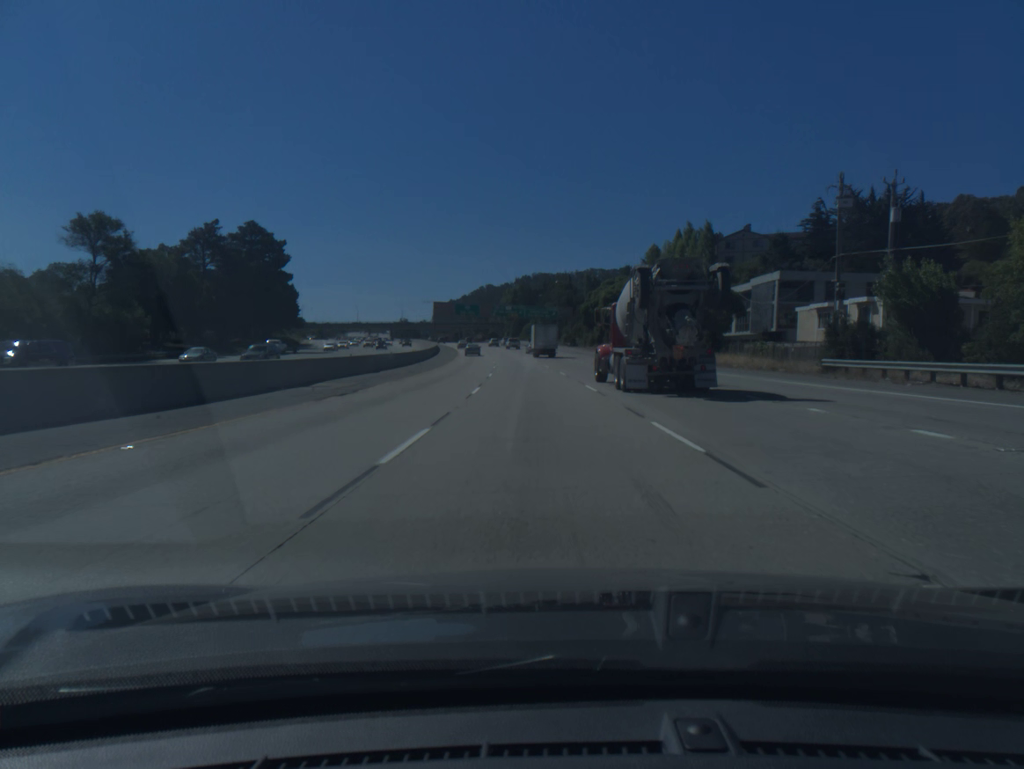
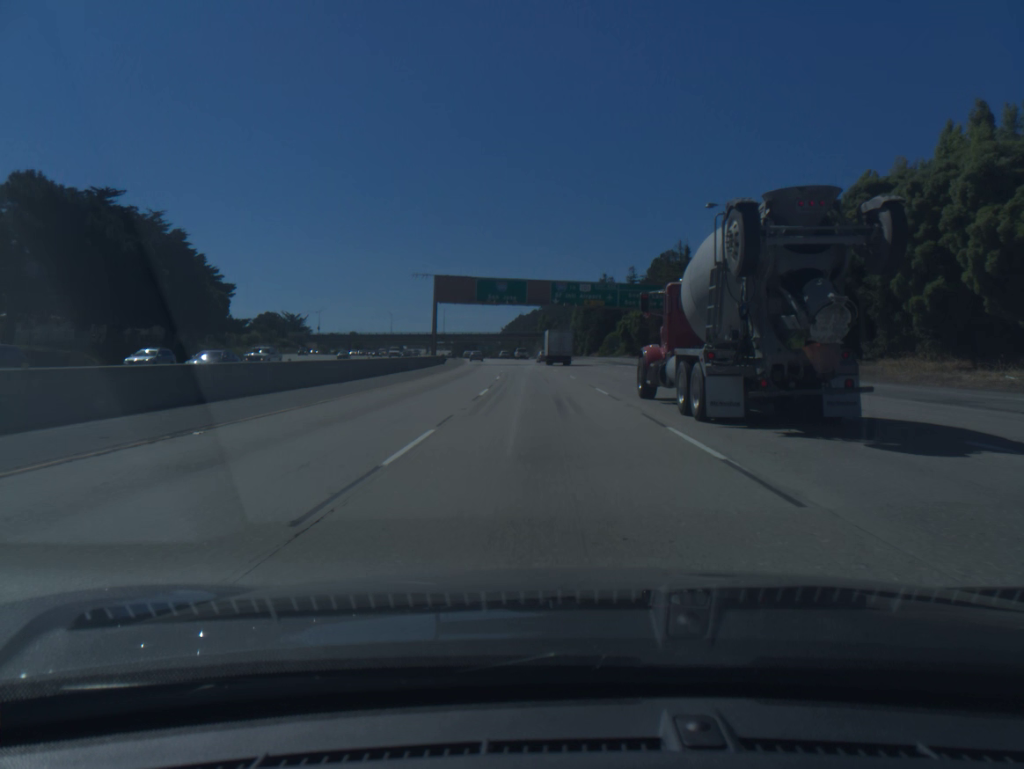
(-4.1, +86.0) m; -5°
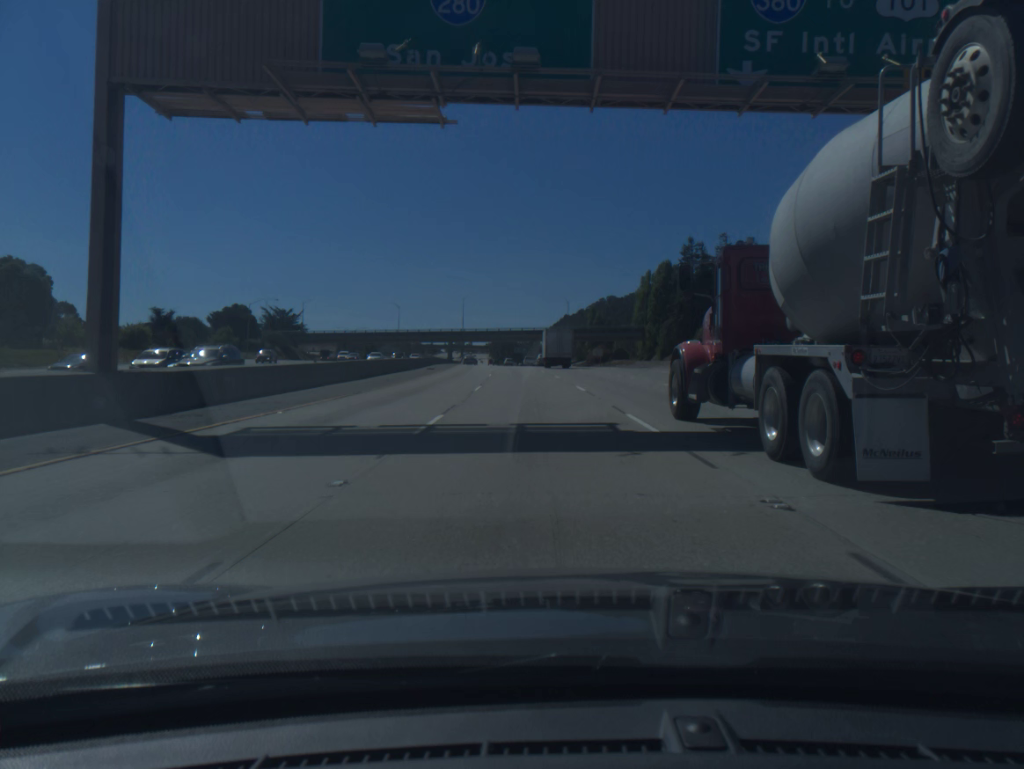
(-1.9, +68.4) m; -3°
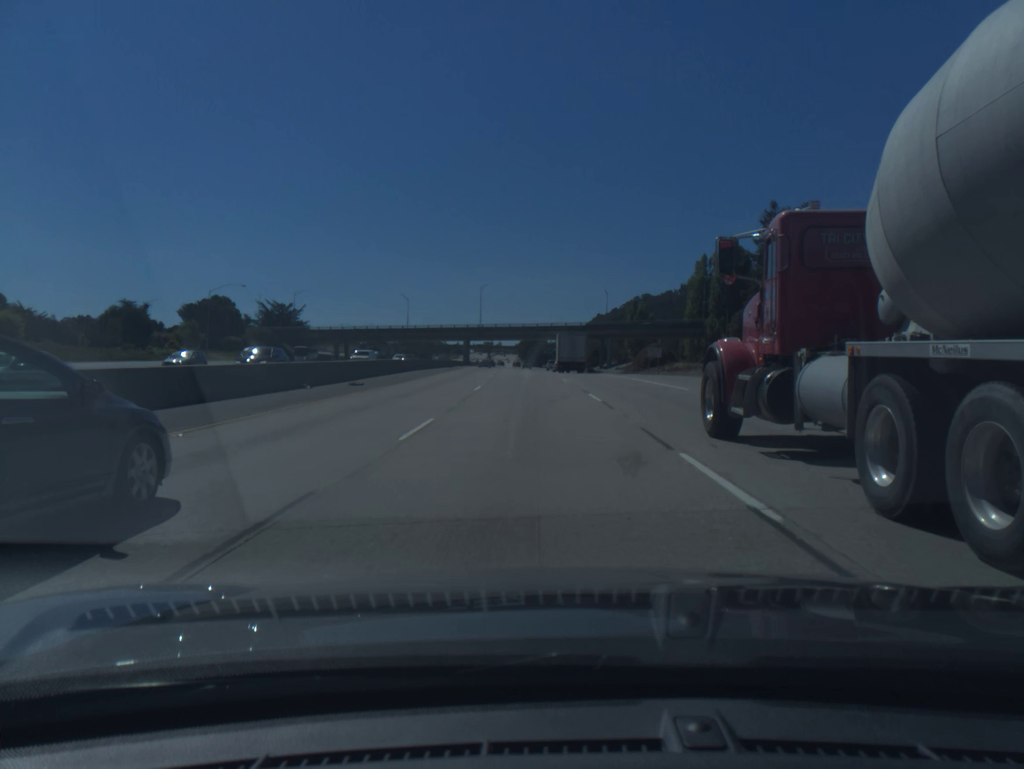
(-0.6, +34.2) m; -2°
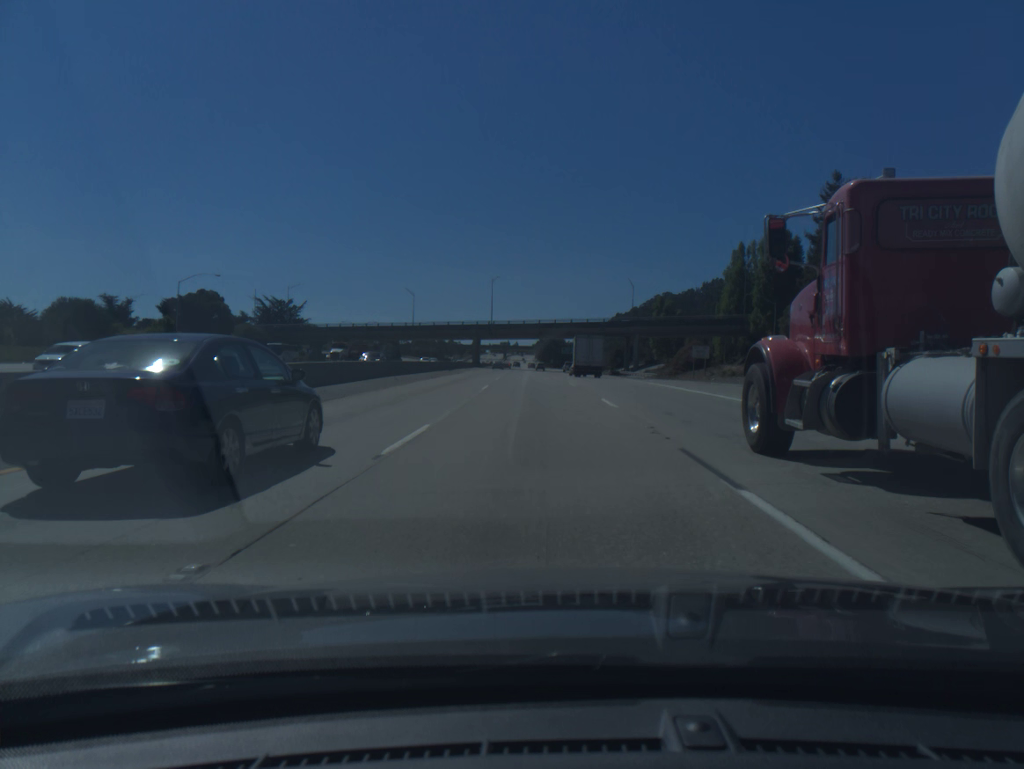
(-0.2, +17.1) m; -1°
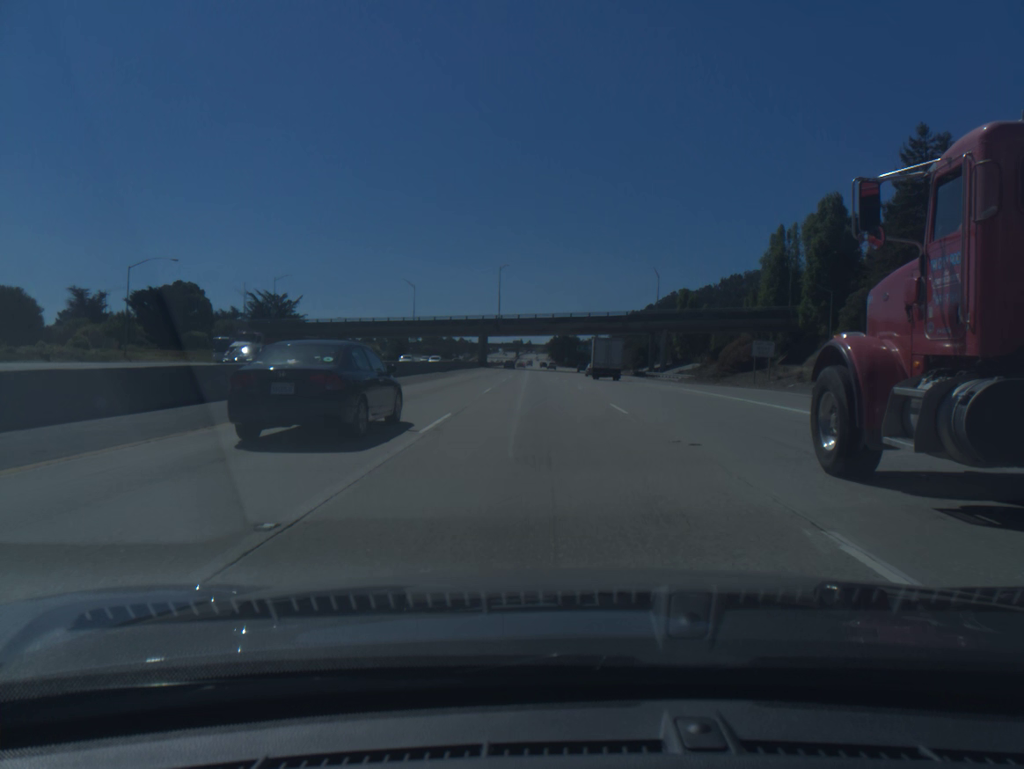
(-0.2, +17.1) m; -1°
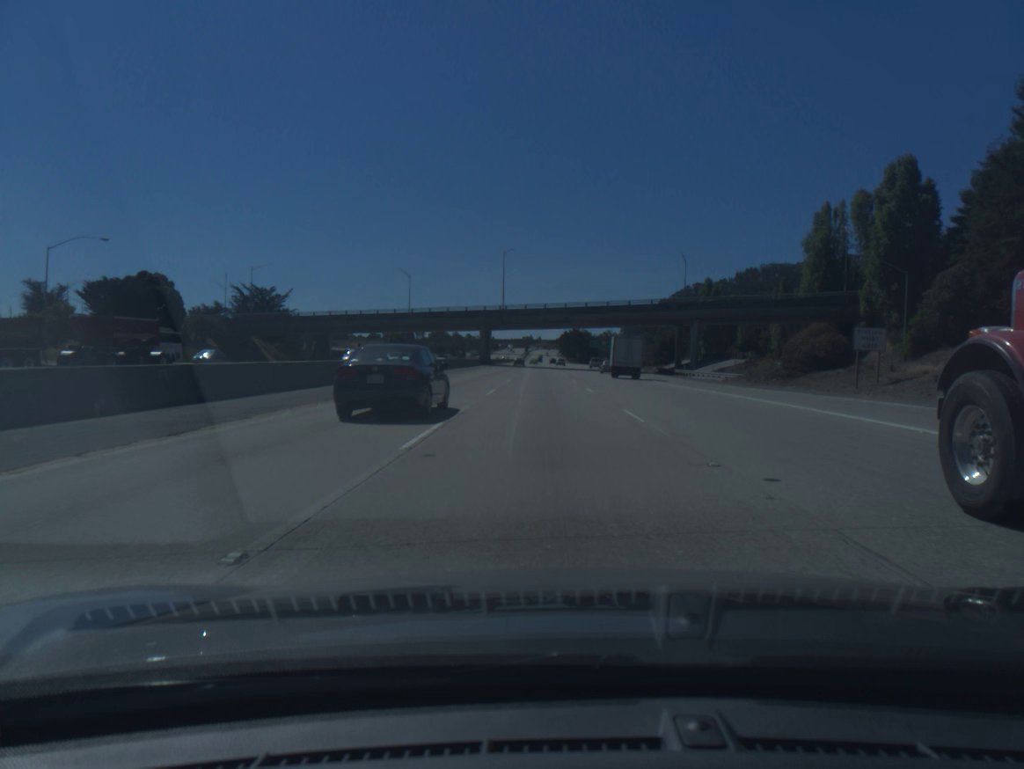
(-0.1, +17.1) m; -1°
